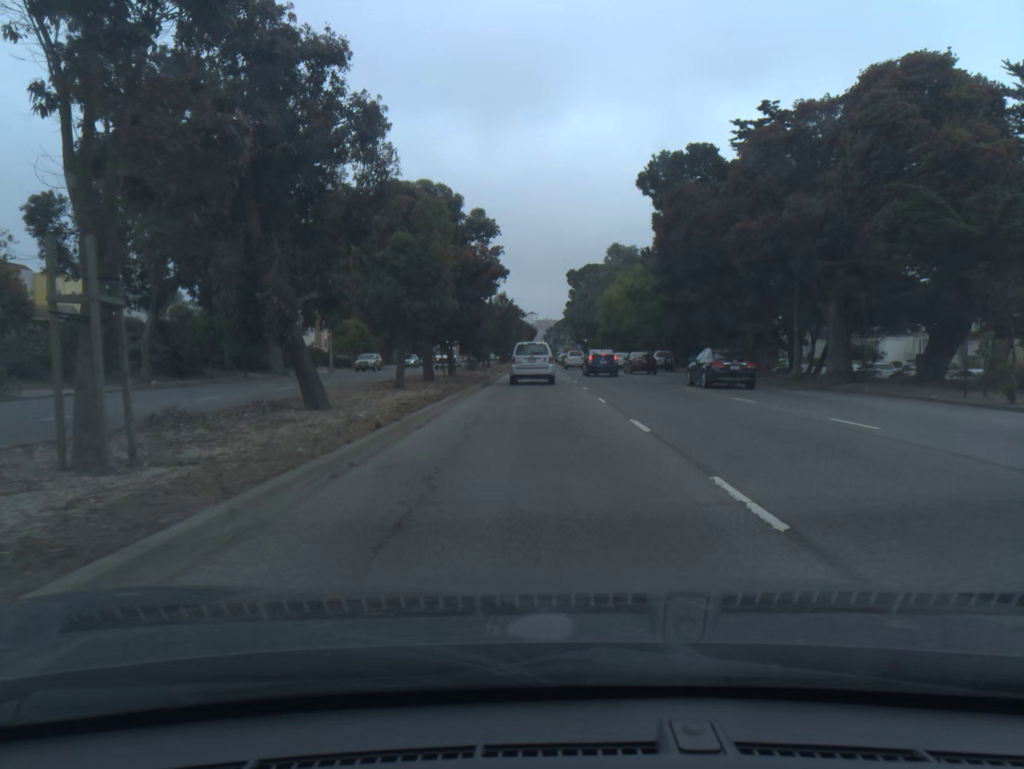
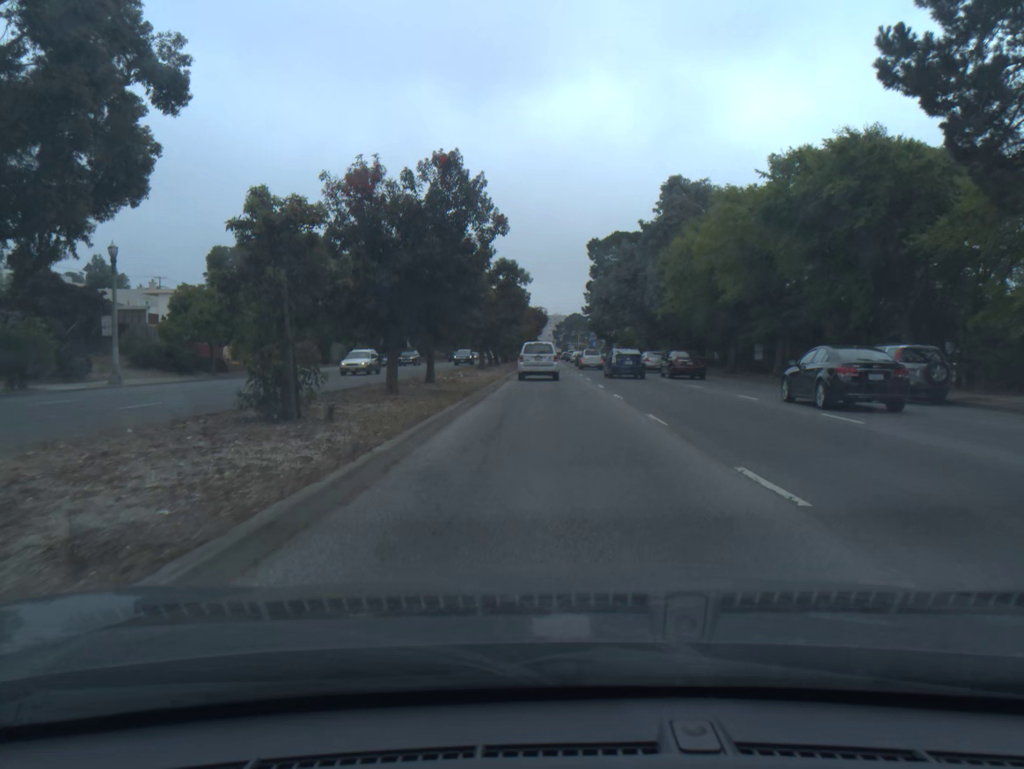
(-0.5, +41.6) m; -1°
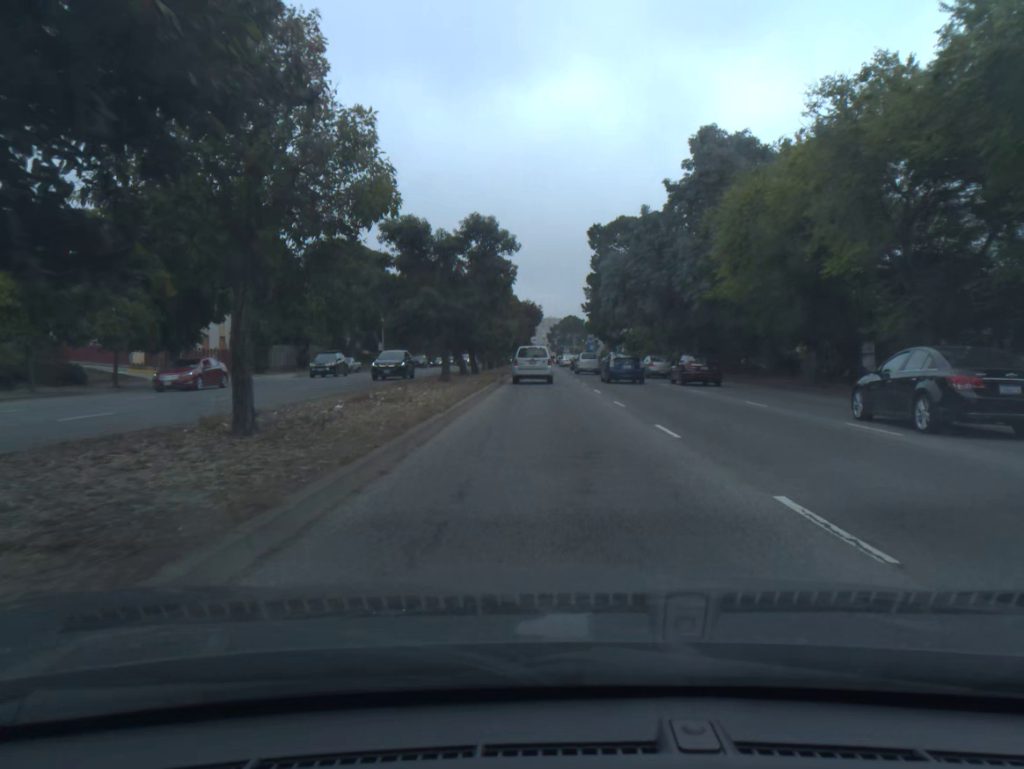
(+0.1, +16.2) m; 0°
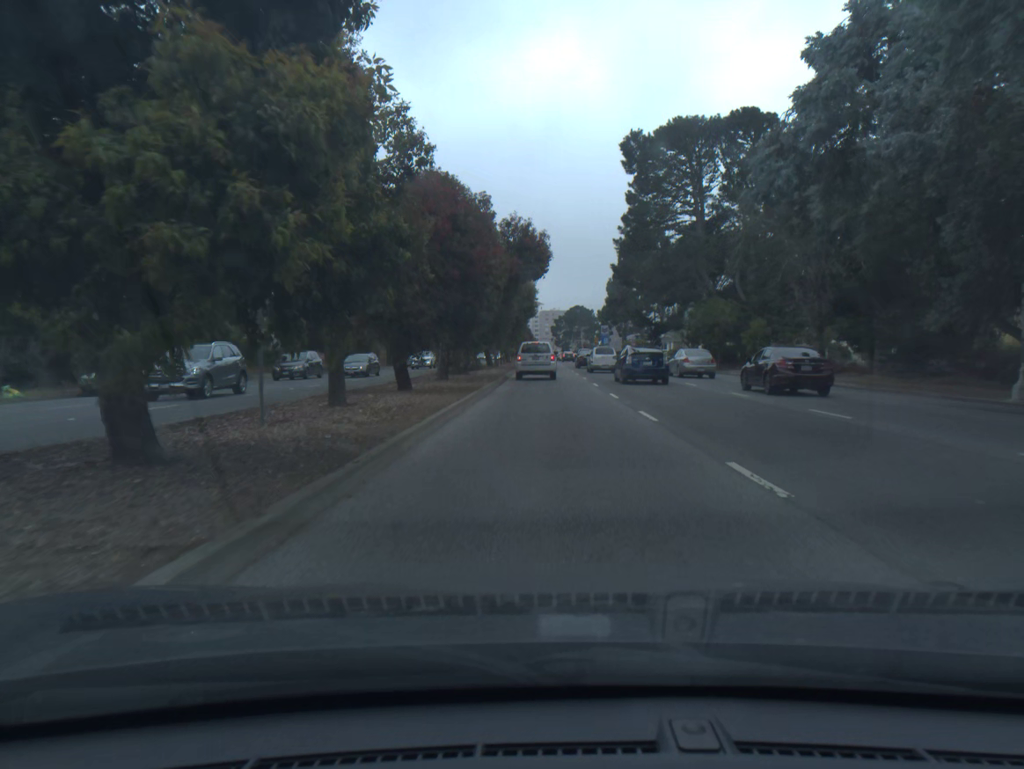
(0.0, +41.1) m; 0°
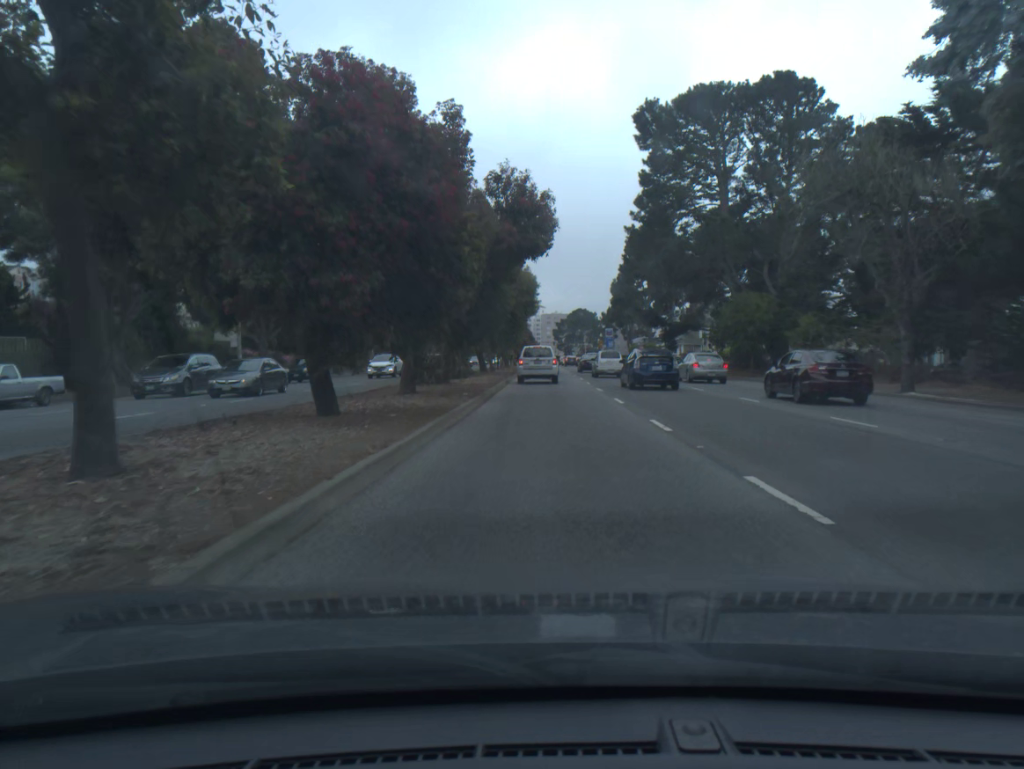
(0.0, +8.2) m; 0°
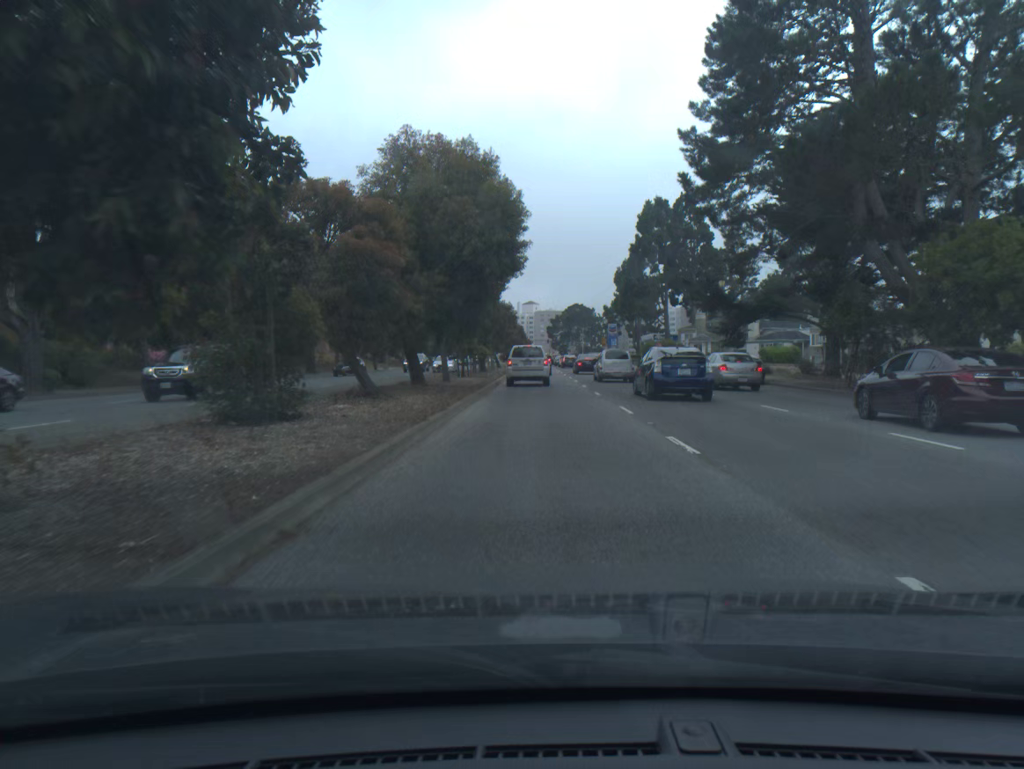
(+0.1, +24.8) m; 0°
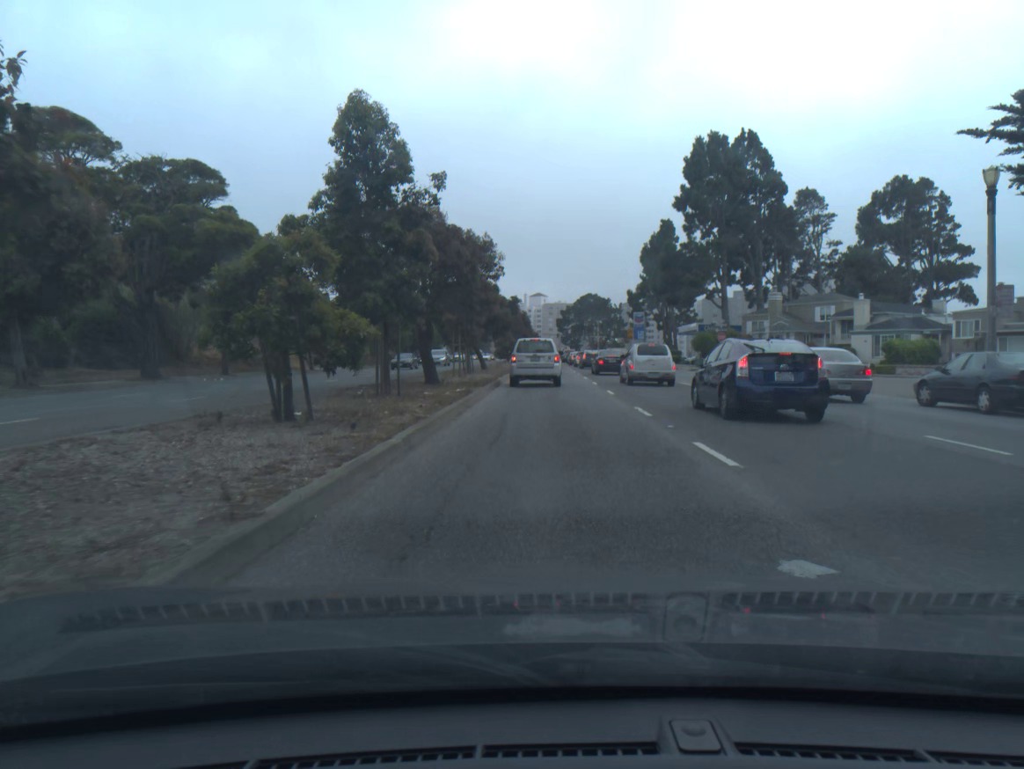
(-0.2, +30.1) m; -1°
